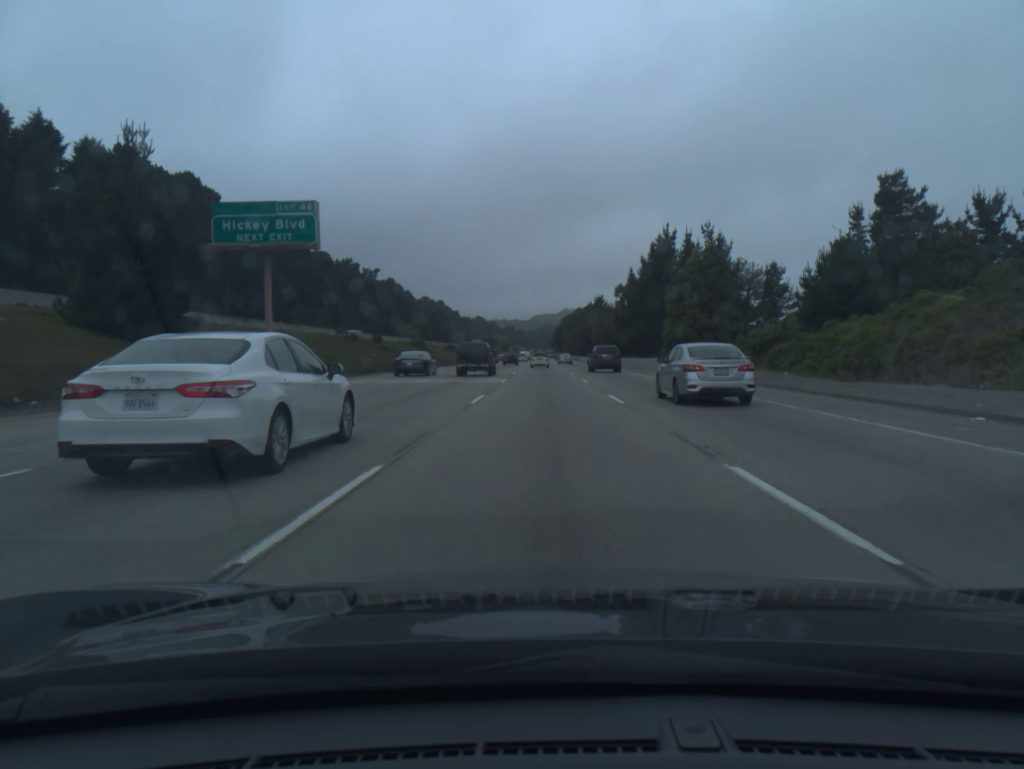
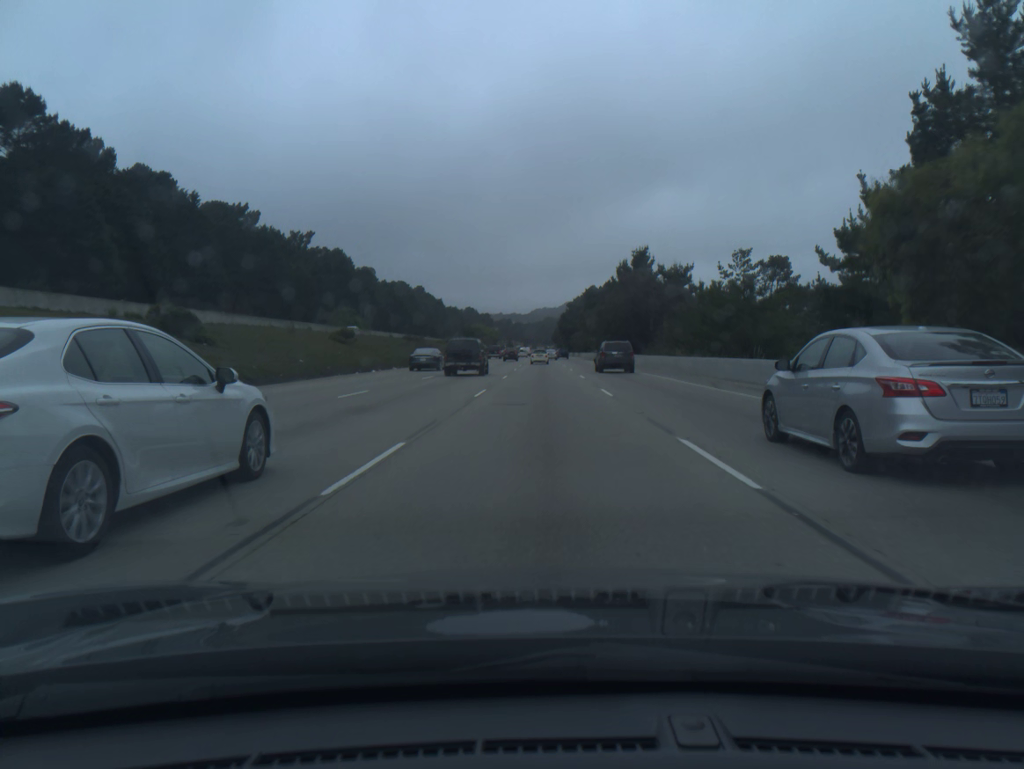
(0.0, +85.5) m; 0°
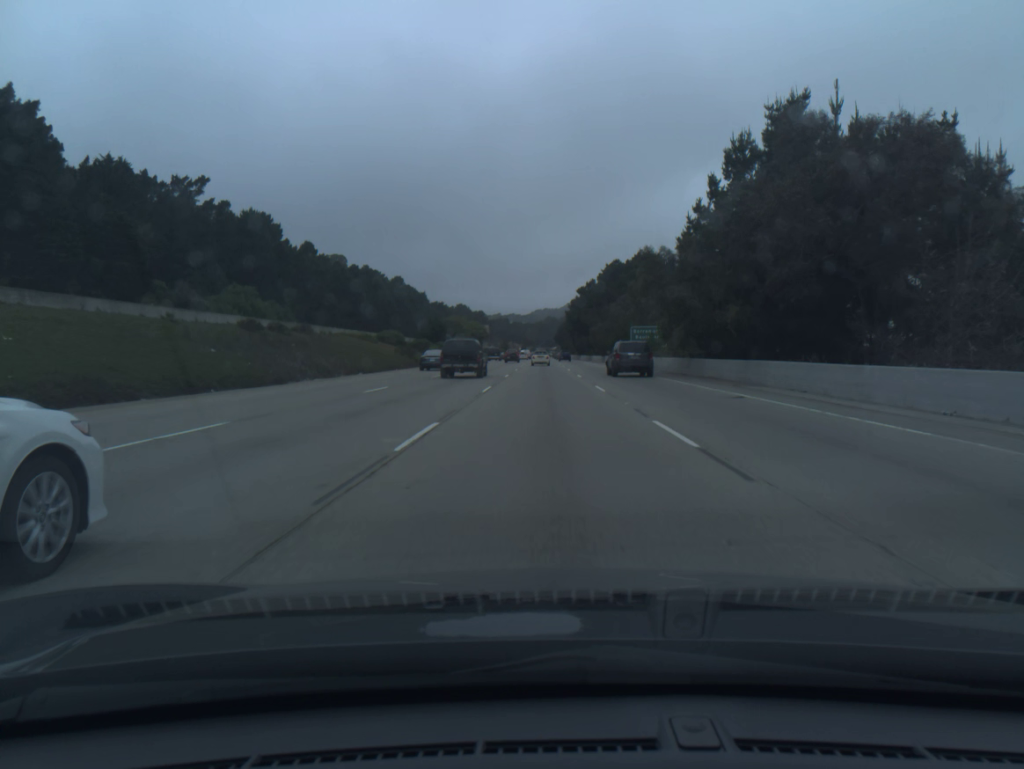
(-0.1, +70.0) m; 0°
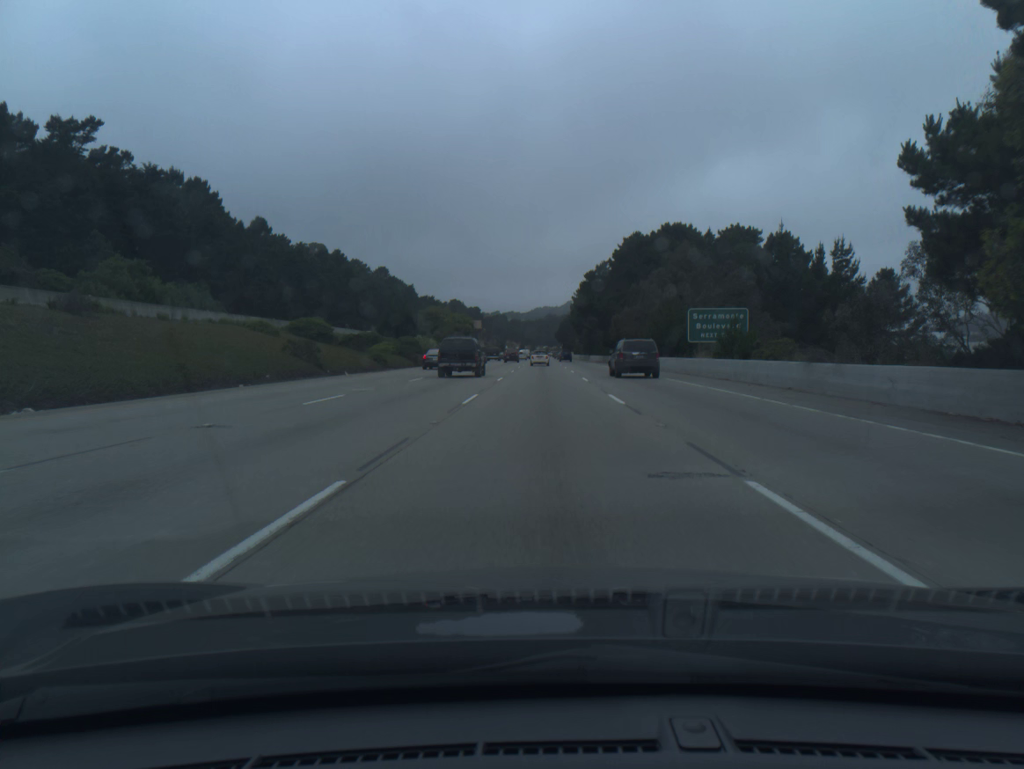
(0.0, +35.3) m; 0°
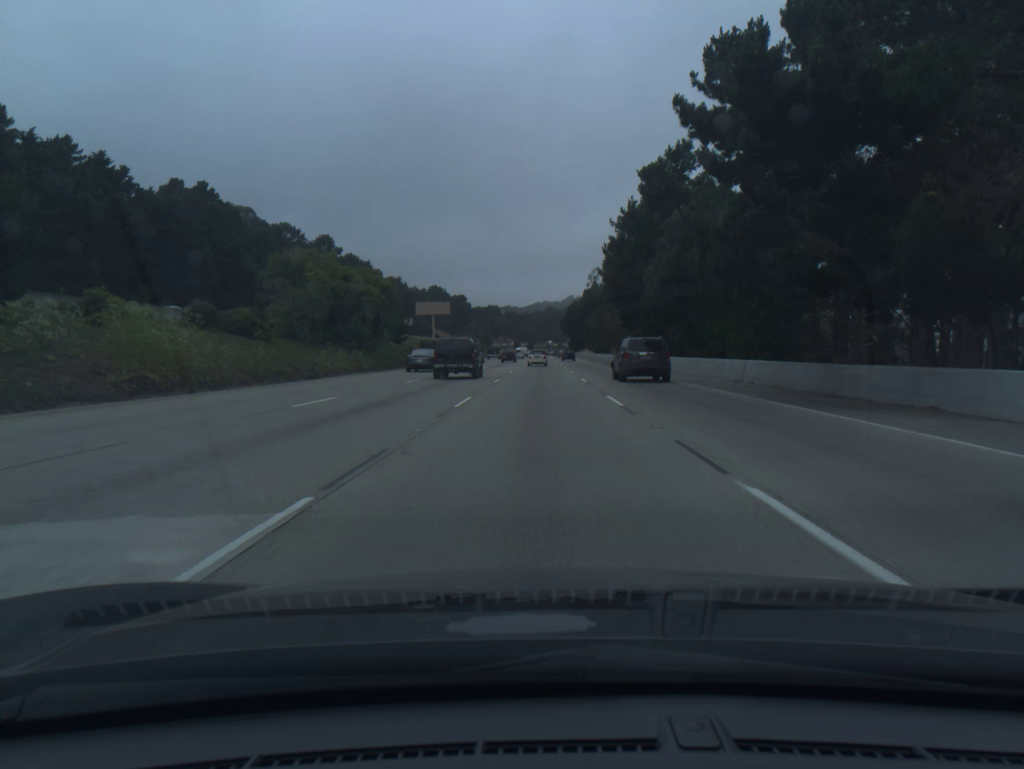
(0.0, +88.0) m; 0°
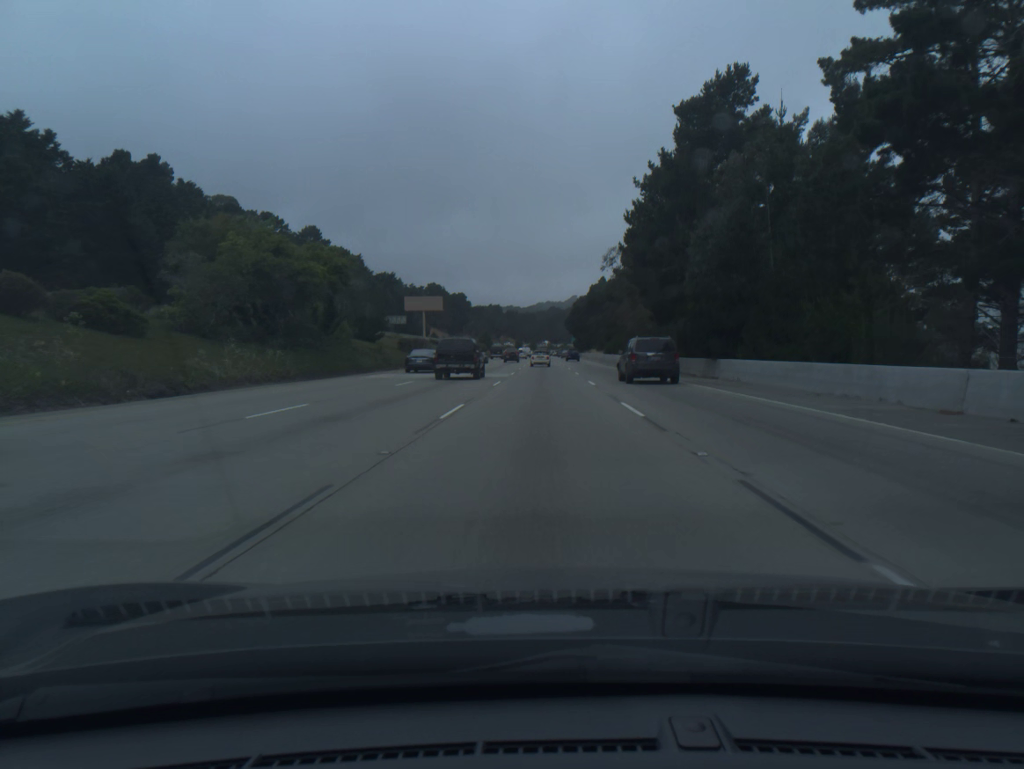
(0.0, +17.6) m; 0°
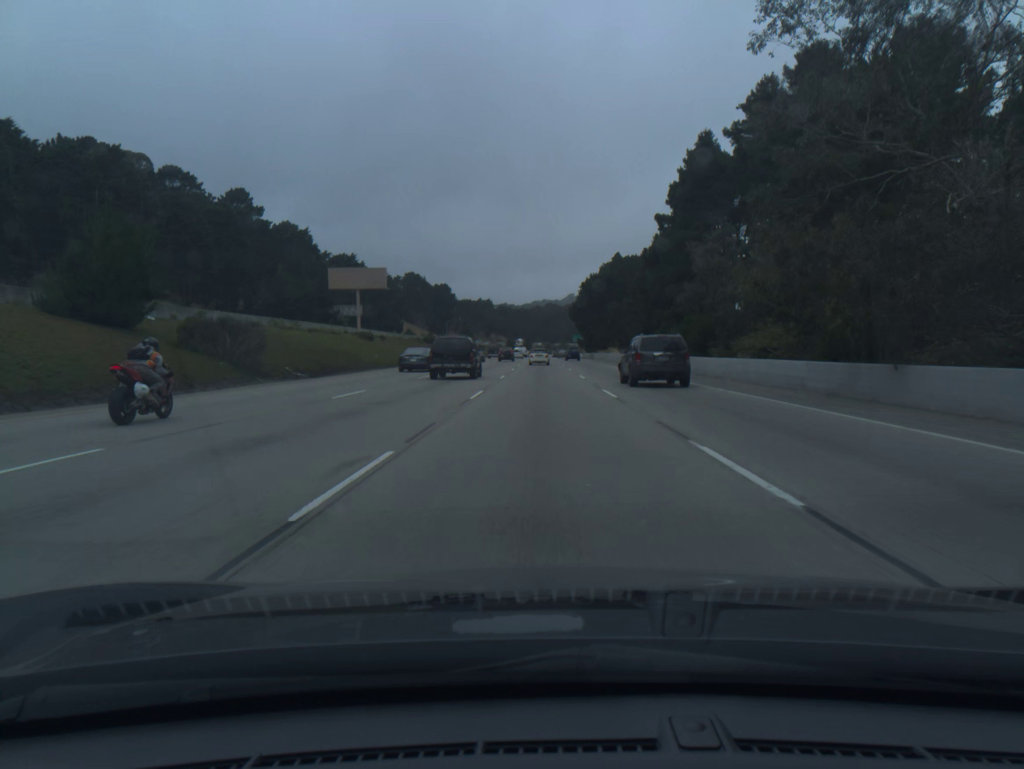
(+0.1, +52.6) m; 0°
